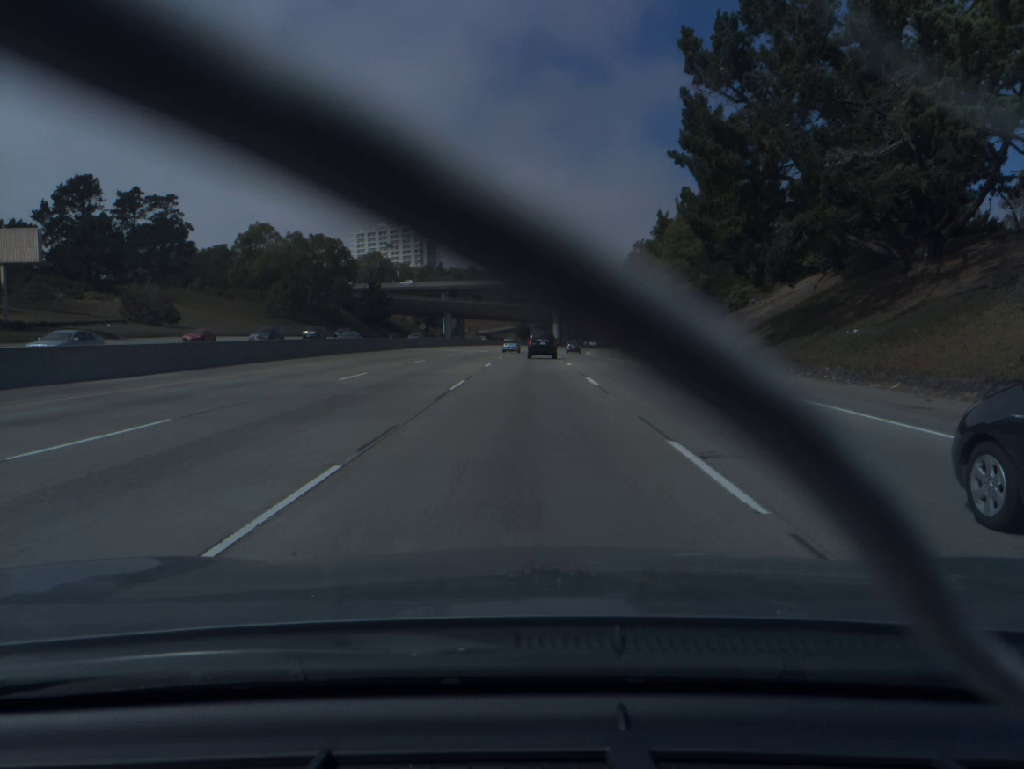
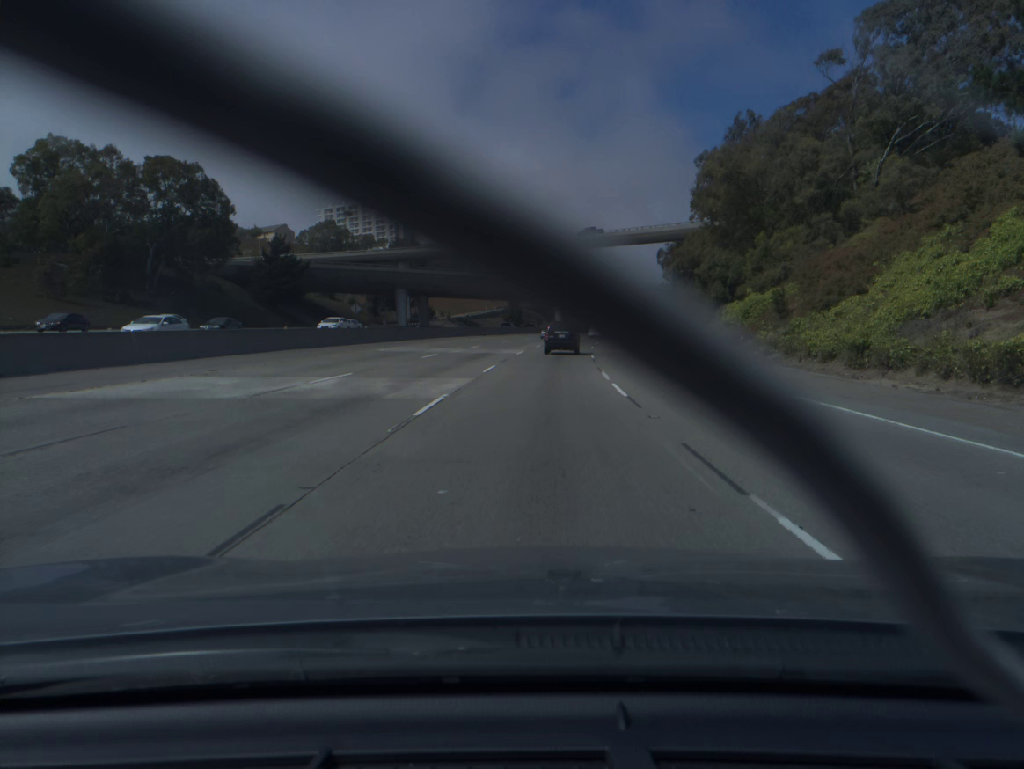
(+0.1, +62.4) m; +1°
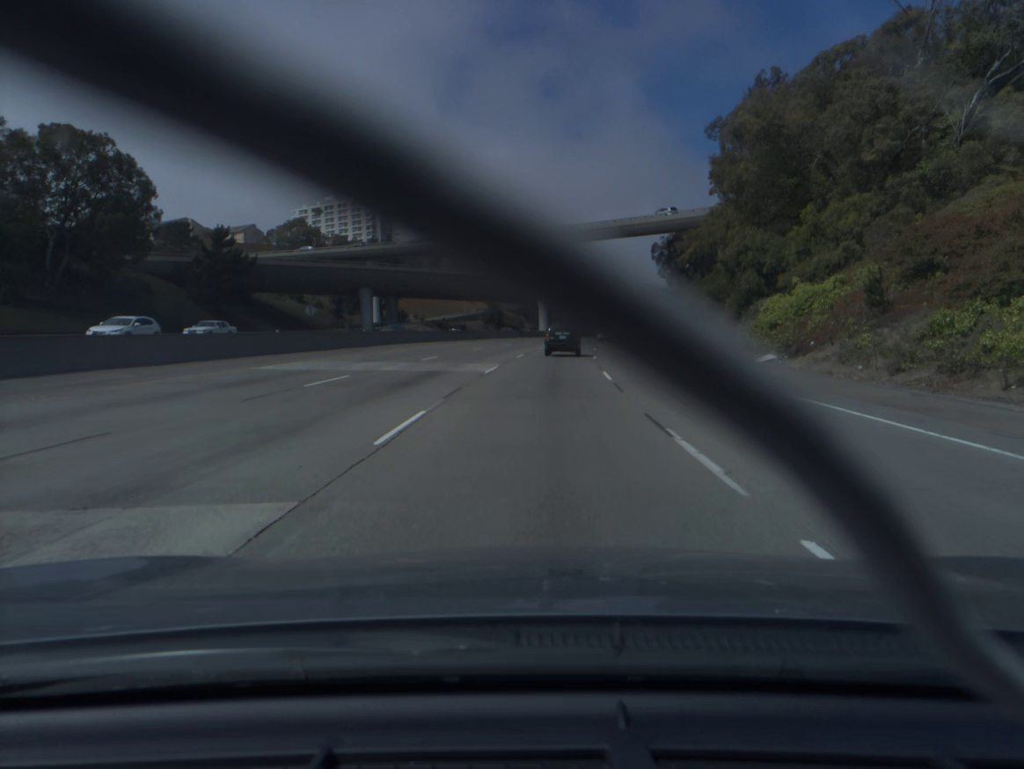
(+0.1, +15.1) m; +1°
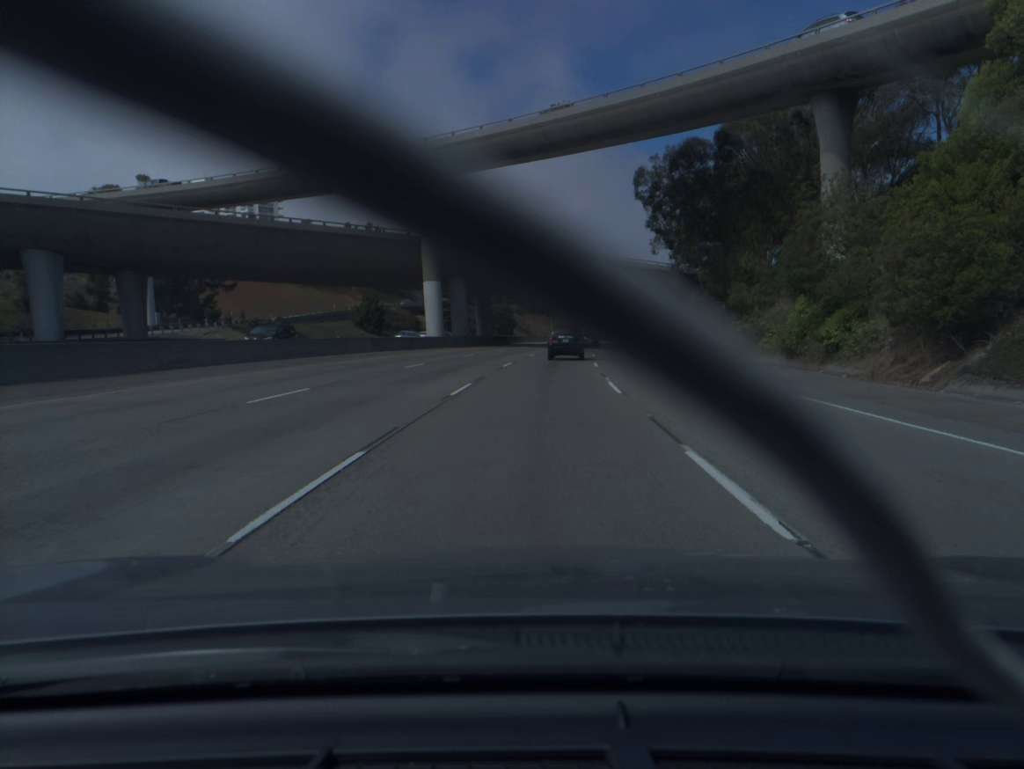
(+3.1, +61.2) m; +6°
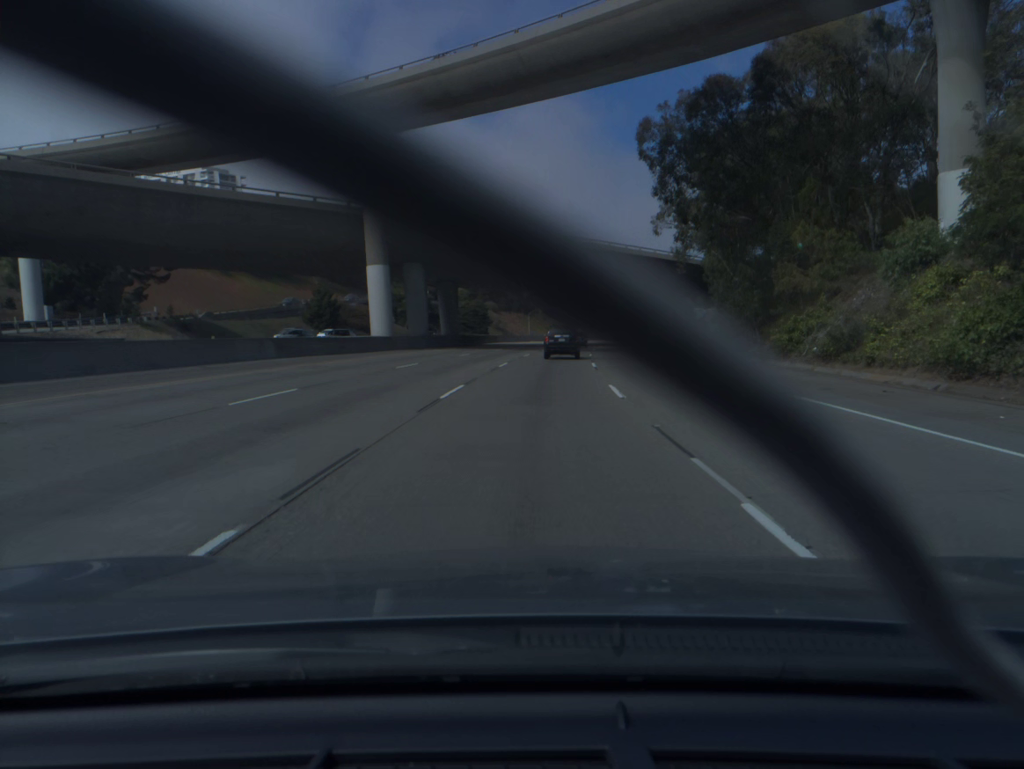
(+0.2, +15.4) m; +2°
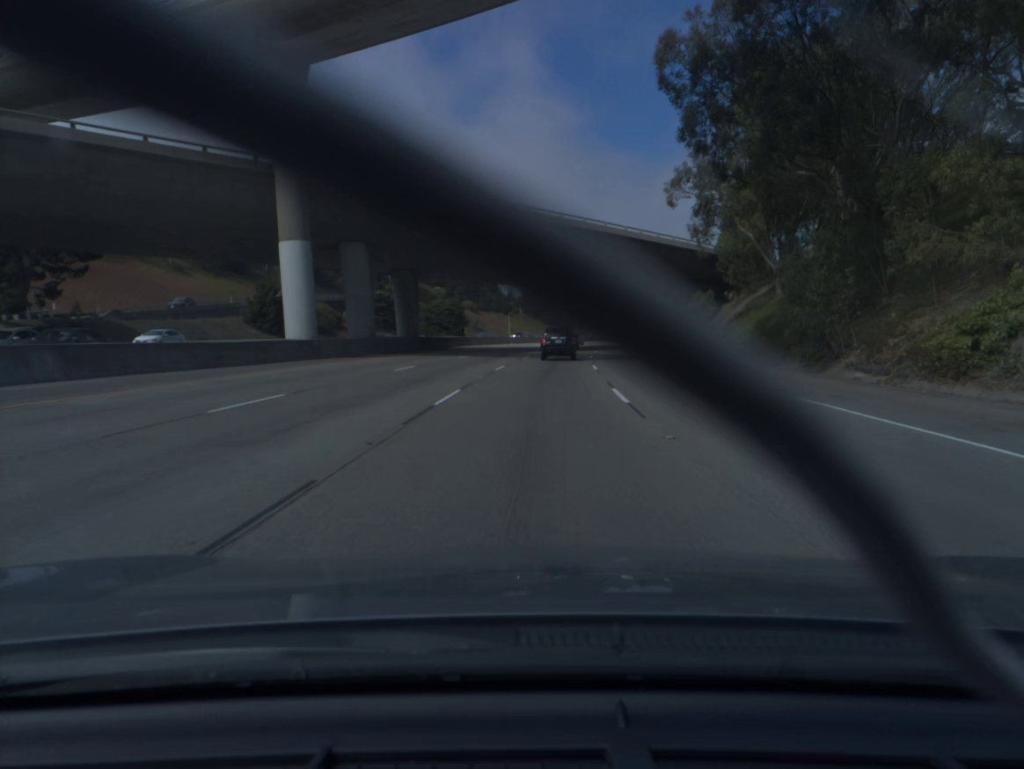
(+0.2, +15.4) m; +1°
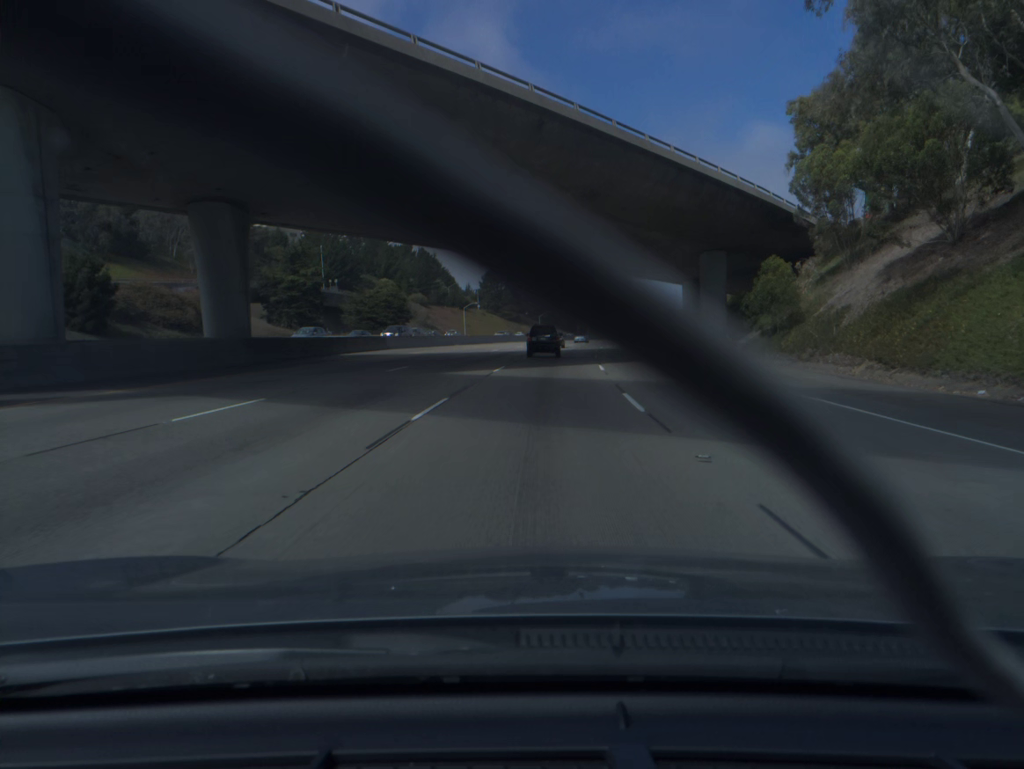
(+0.8, +30.8) m; +3°
